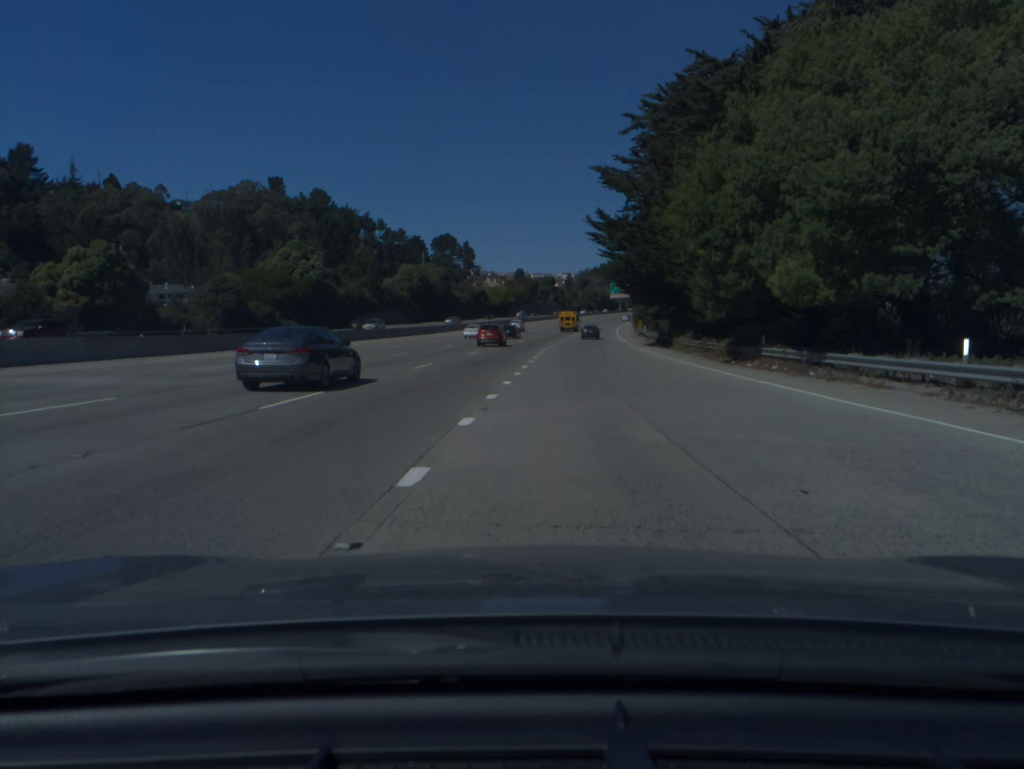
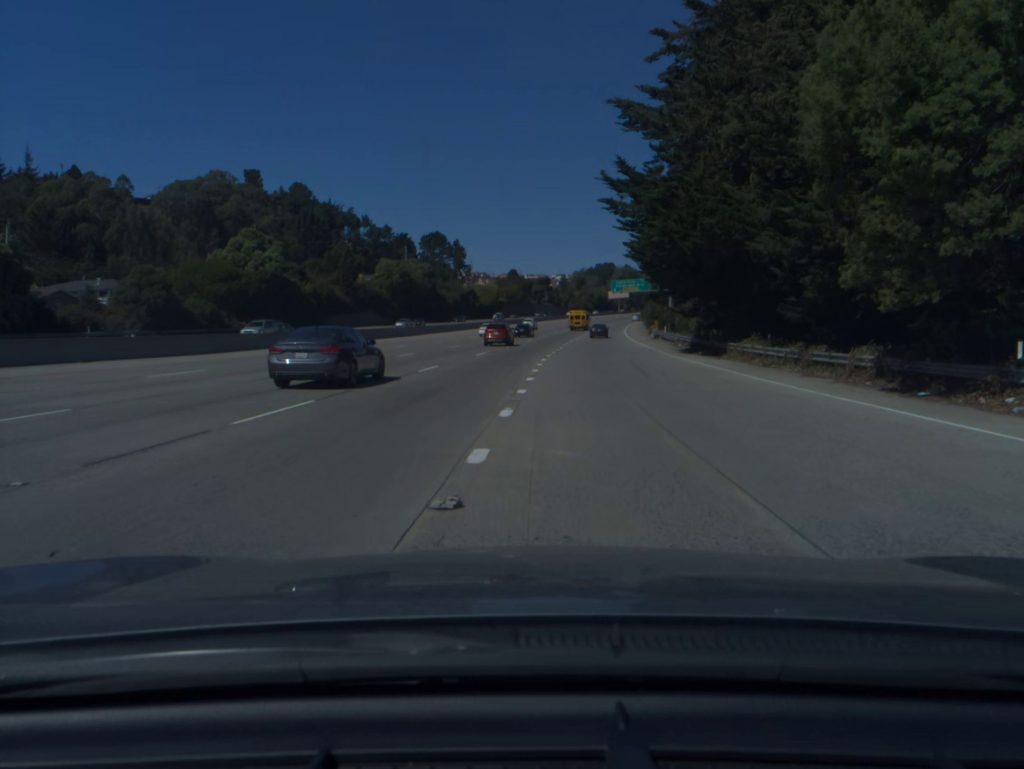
(+0.1, +16.7) m; +1°
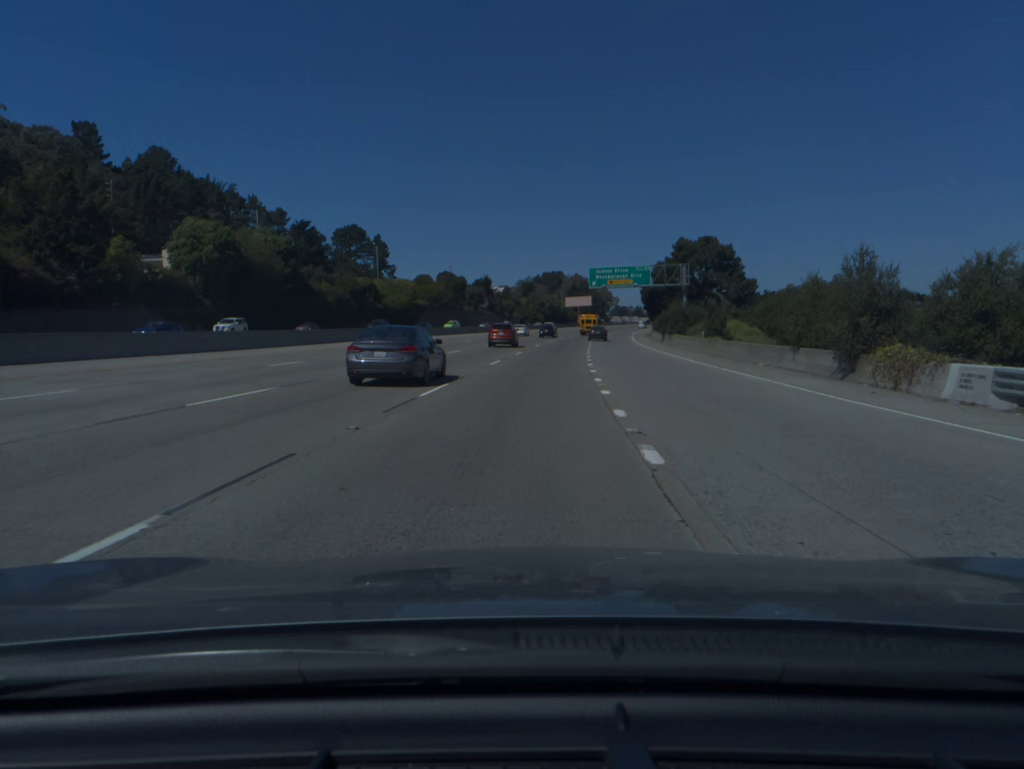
(+2.1, +68.0) m; +4°
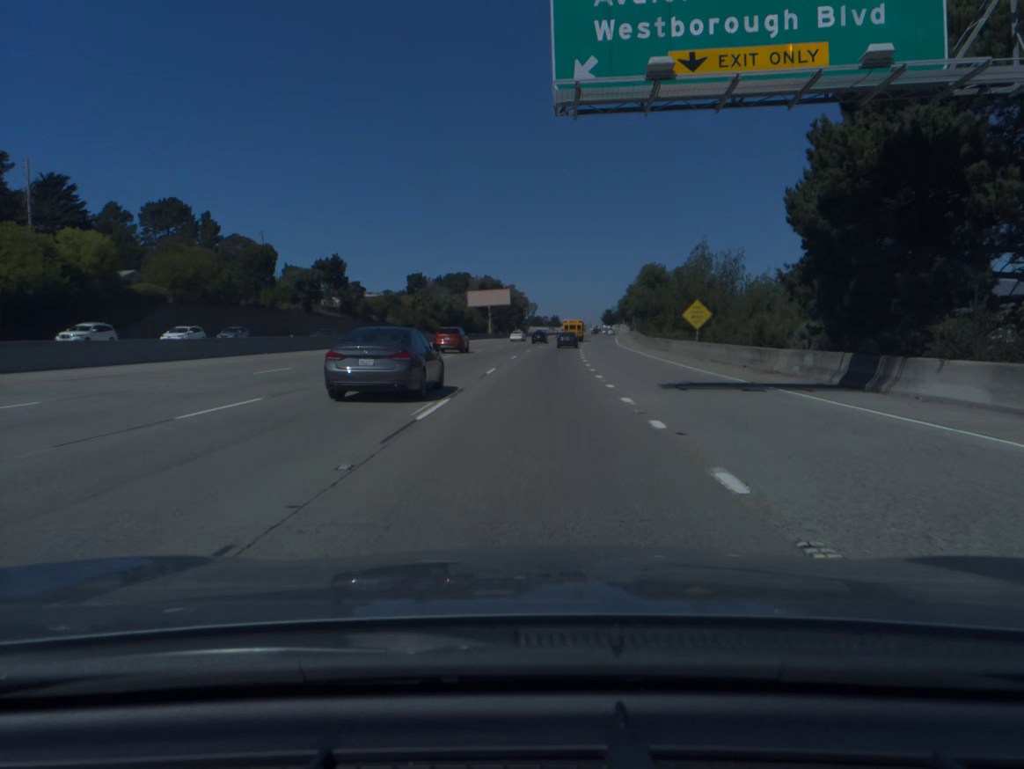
(+5.2, +88.3) m; +6°
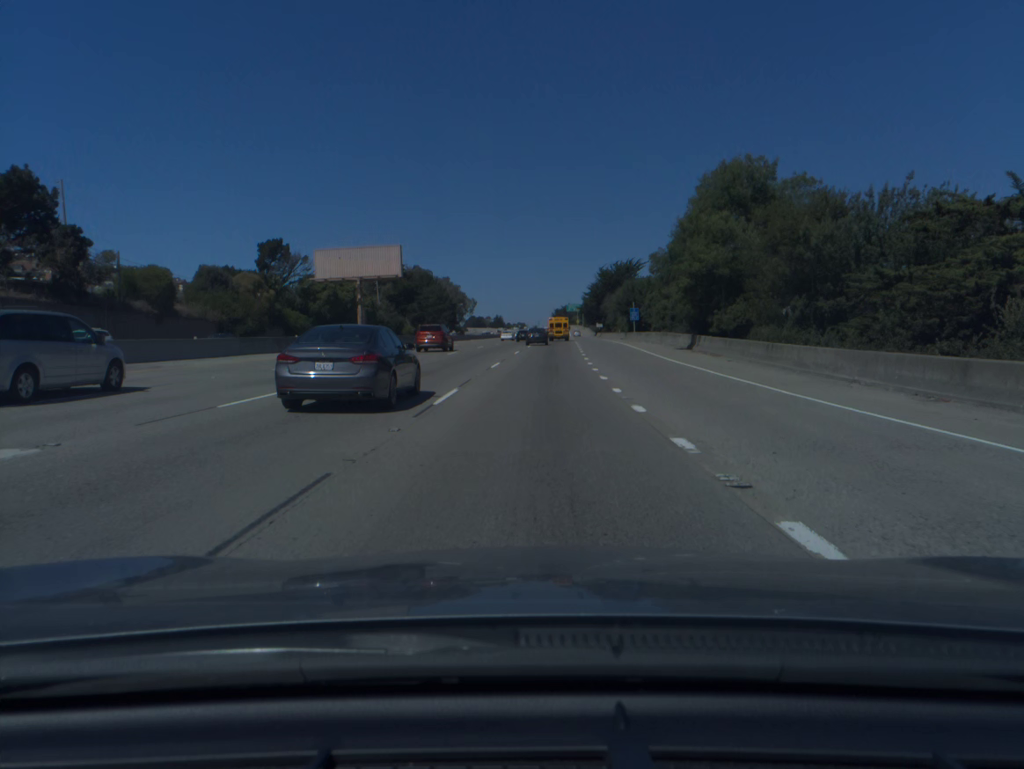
(+2.6, +70.5) m; +4°
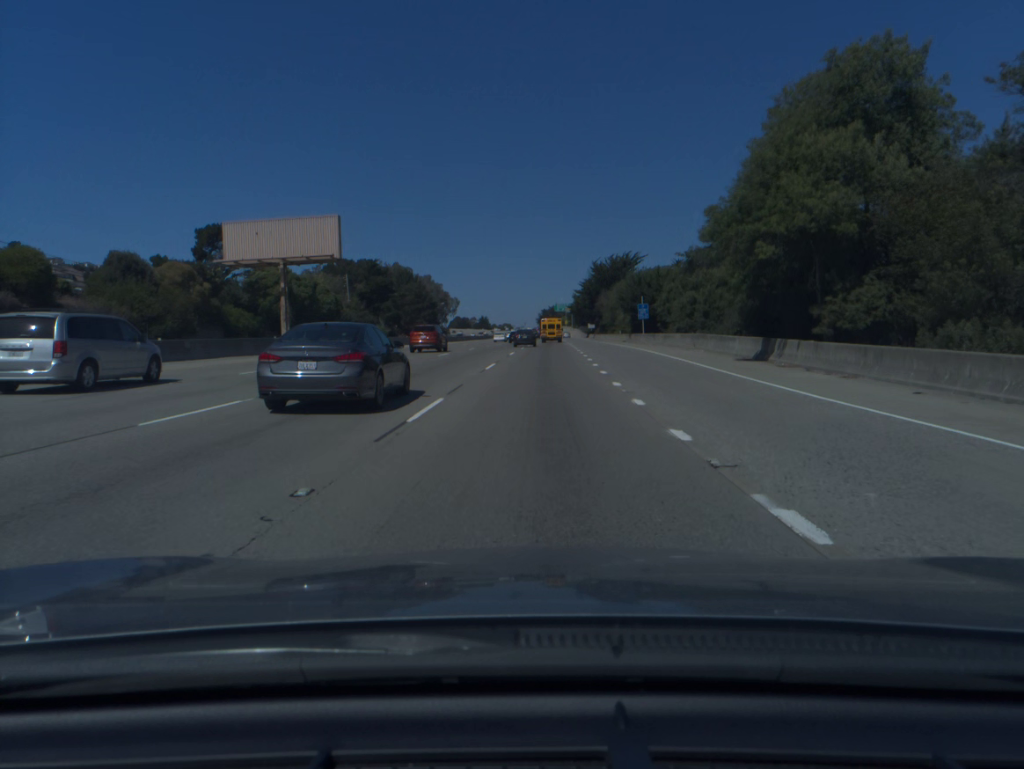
(+0.1, +17.6) m; +1°
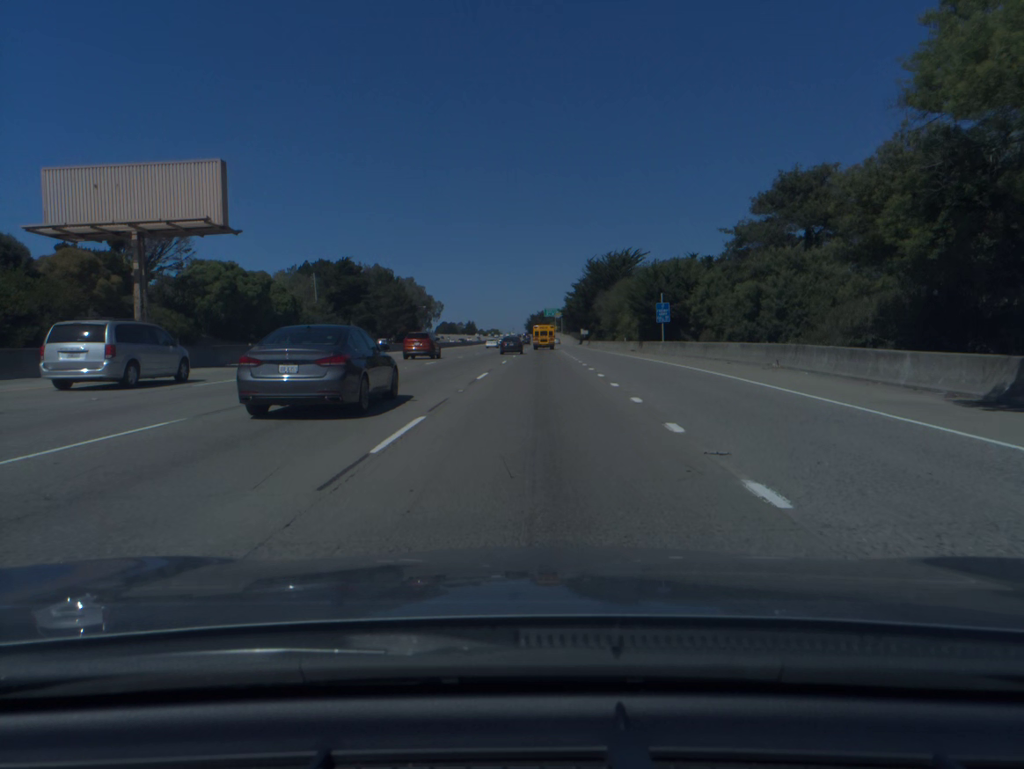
(+0.1, +17.5) m; +1°
